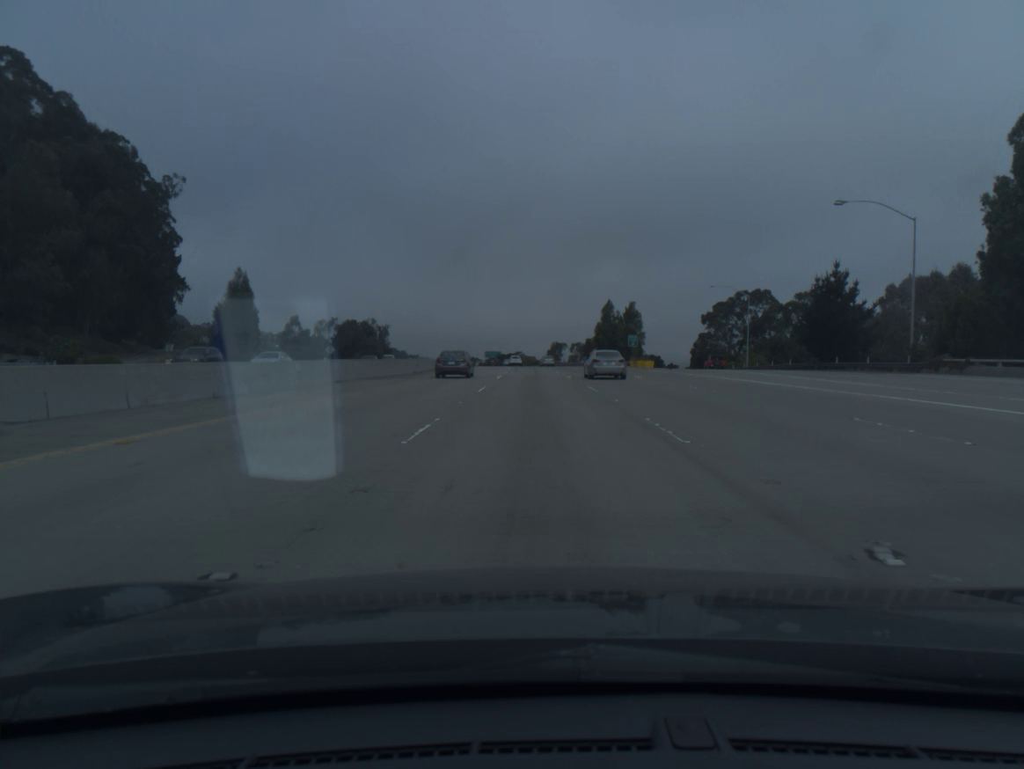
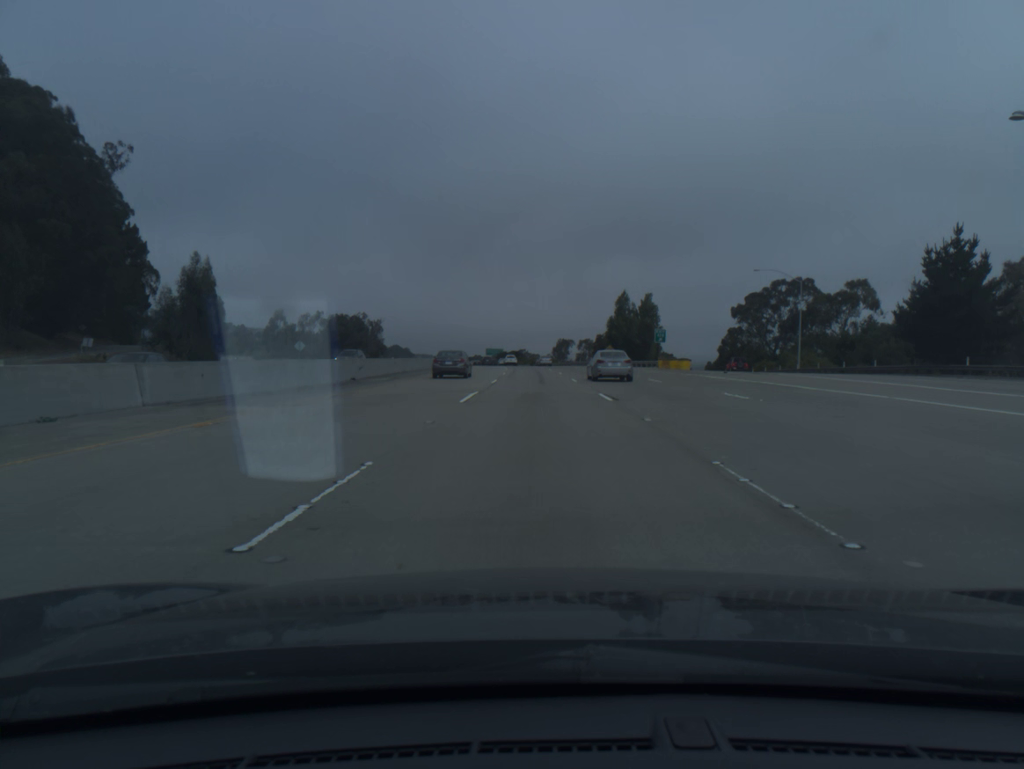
(0.0, +20.1) m; 0°
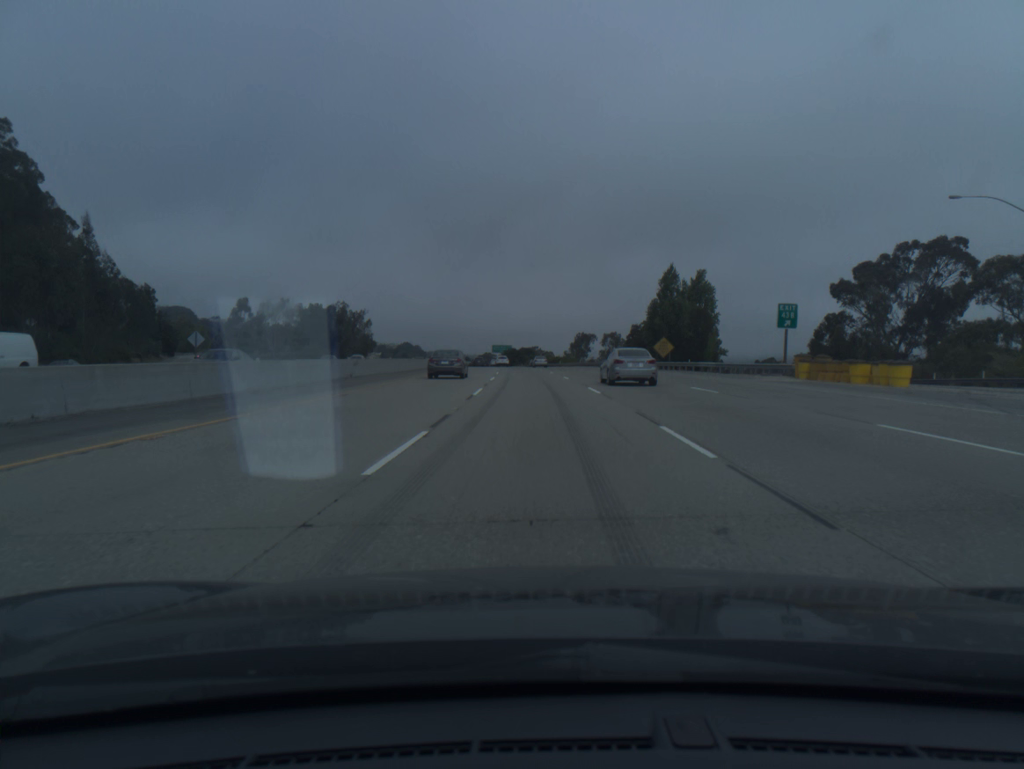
(-0.2, +40.2) m; -1°
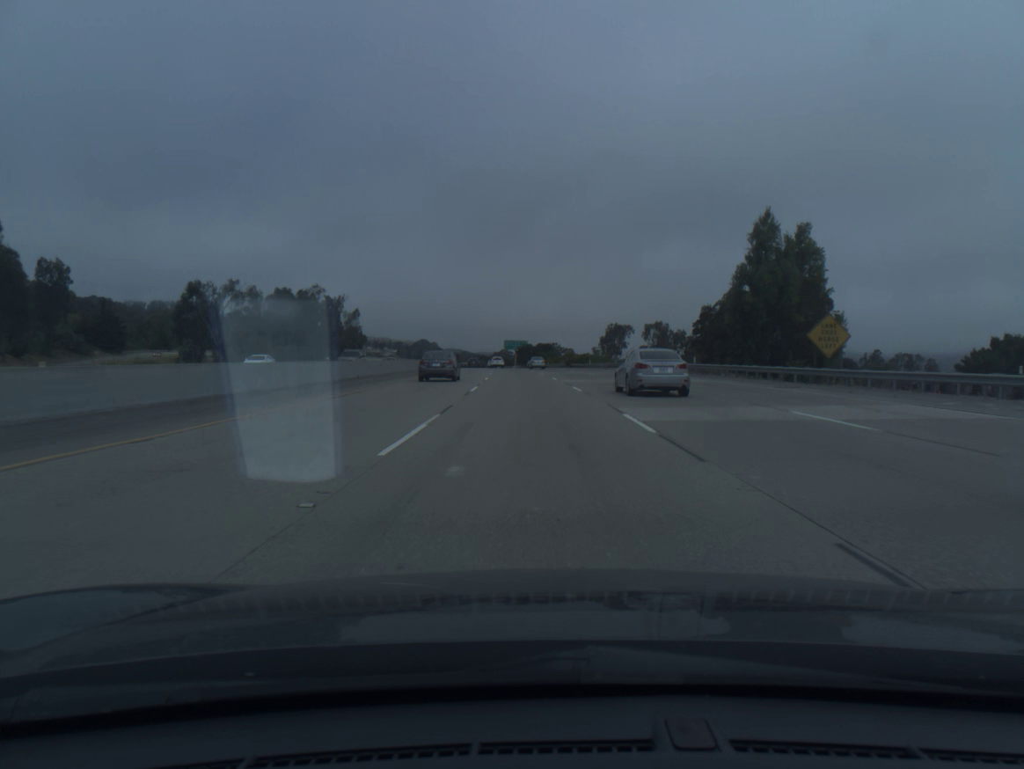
(-0.5, +40.2) m; -1°
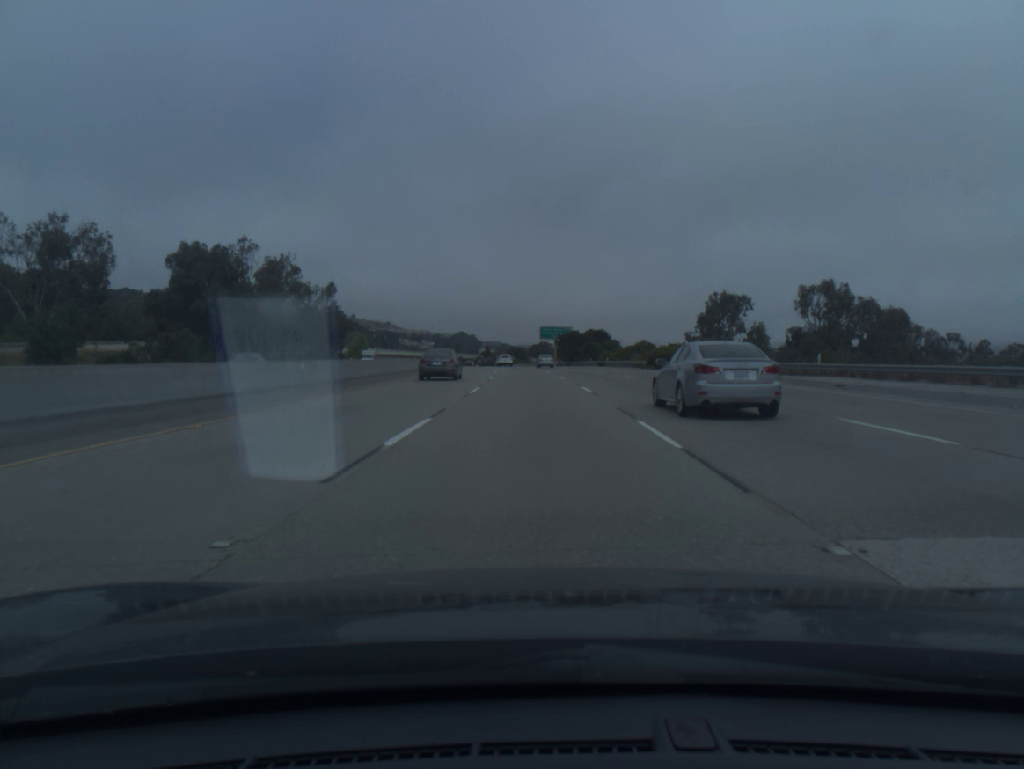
(-1.6, +60.5) m; -3°
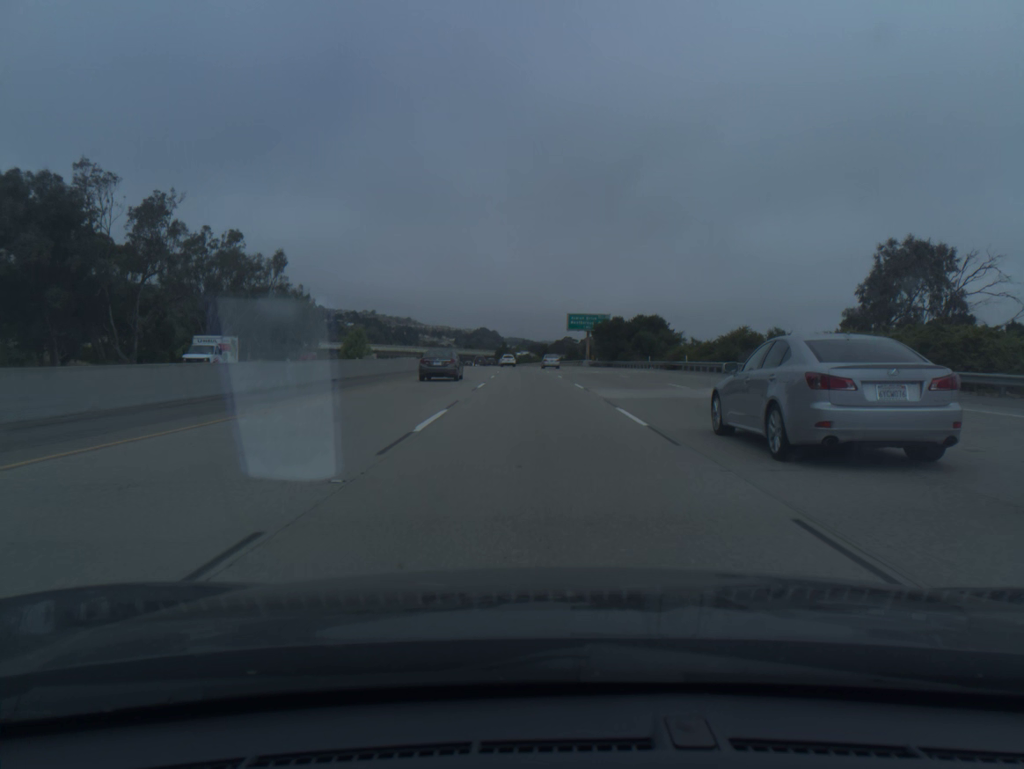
(-0.6, +40.5) m; -2°
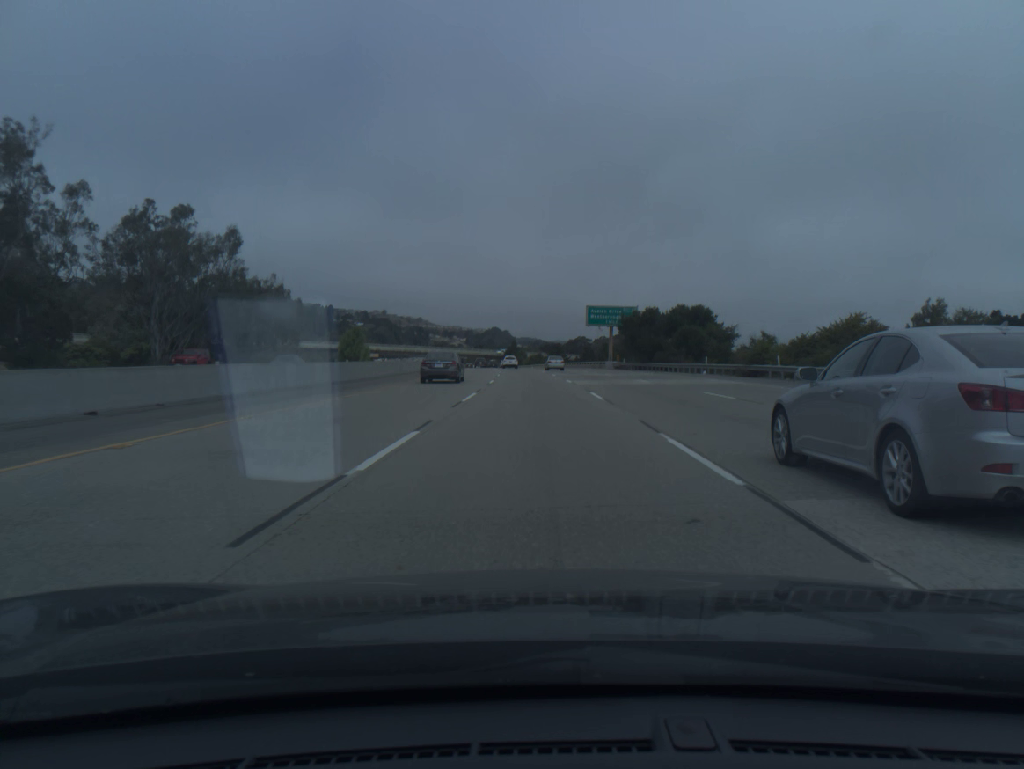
(-0.2, +20.3) m; -1°
